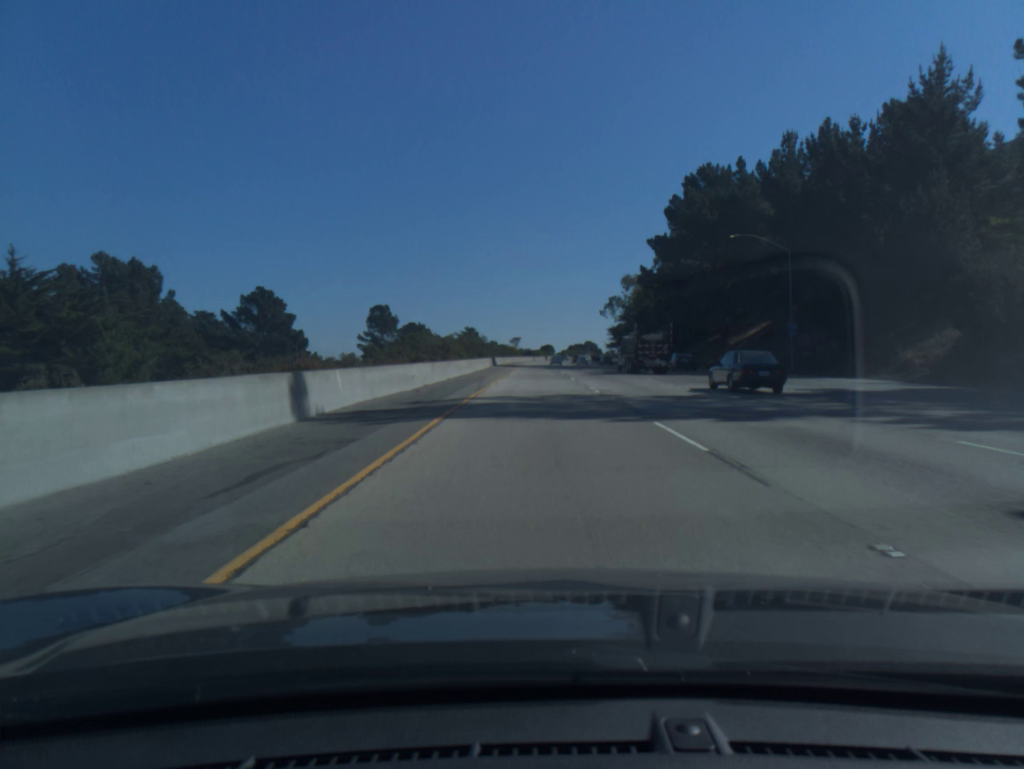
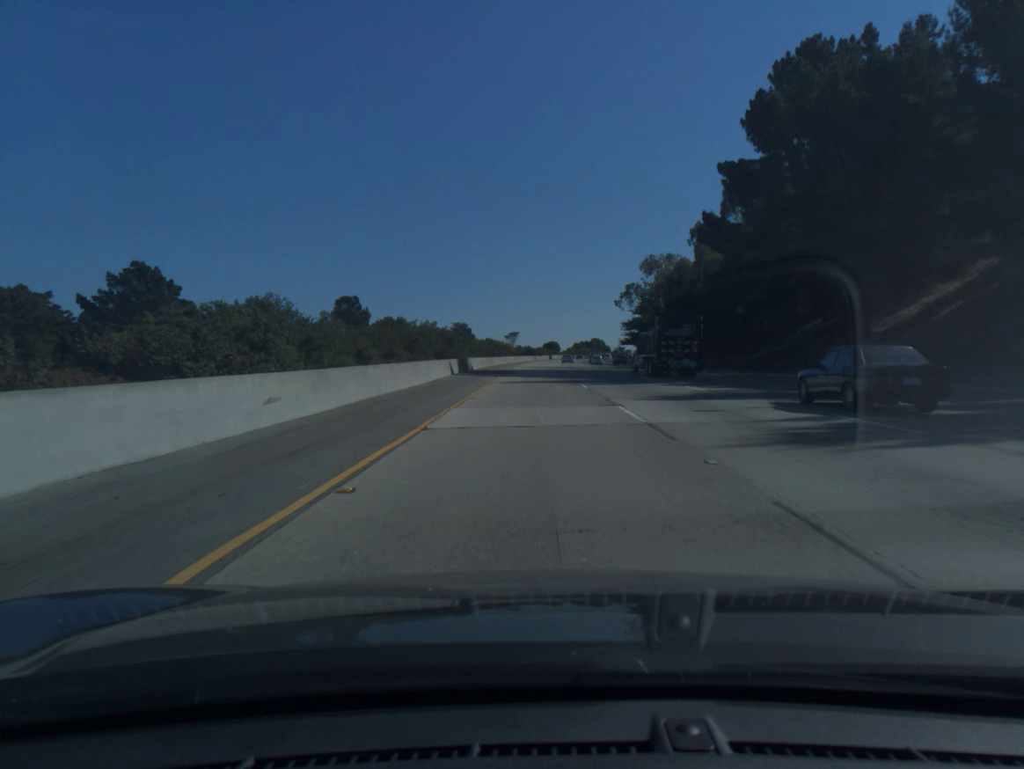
(0.0, +39.9) m; 0°
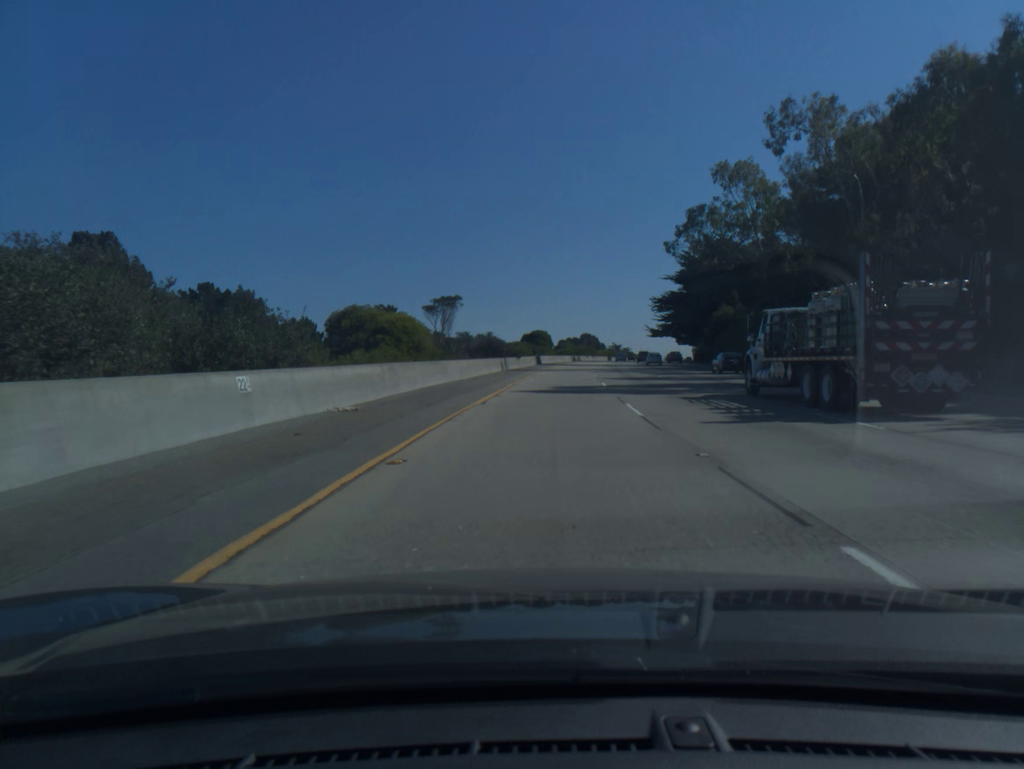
(+0.1, +100.3) m; +1°
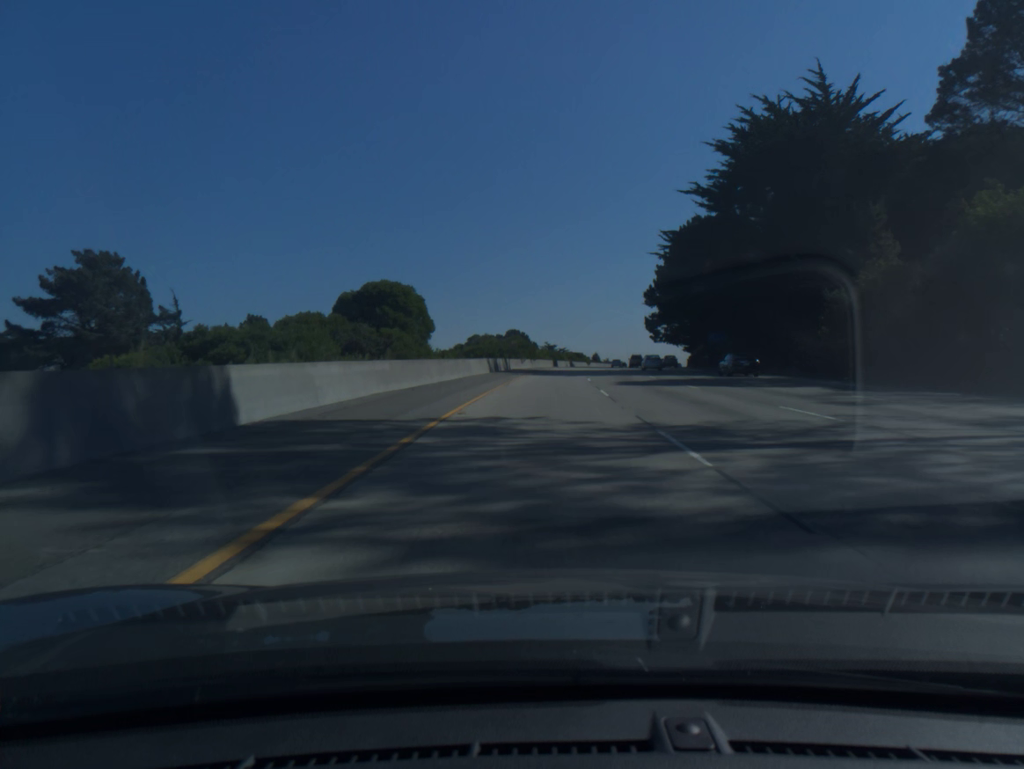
(+4.1, +80.3) m; +5°
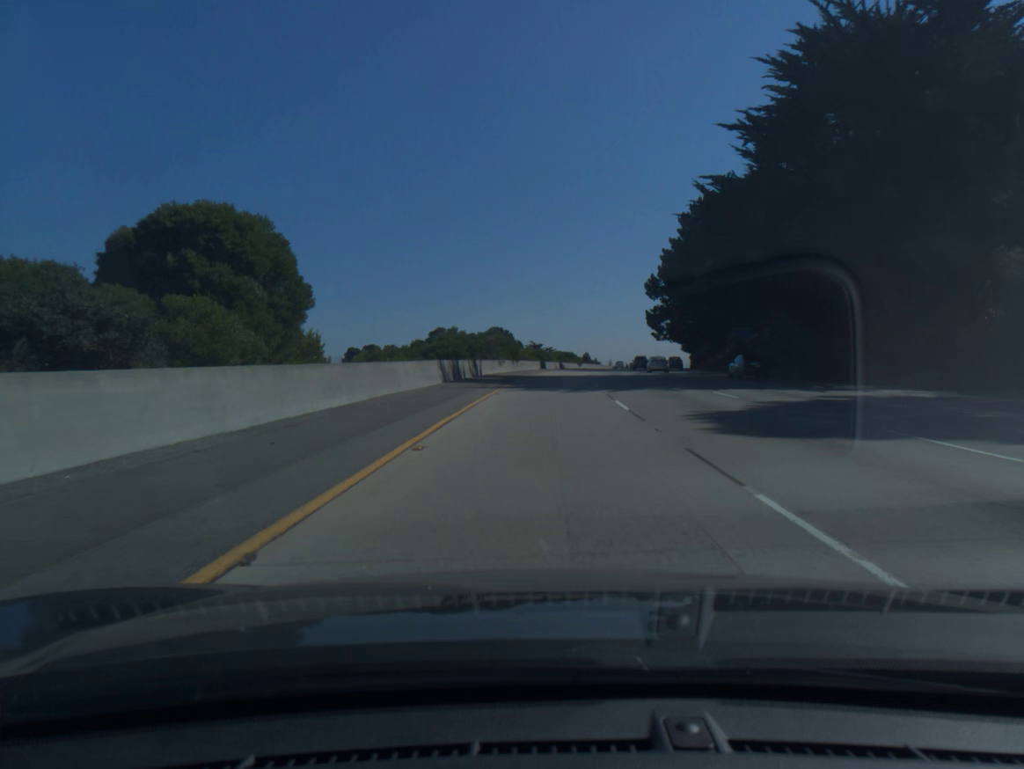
(+0.2, +20.1) m; +1°
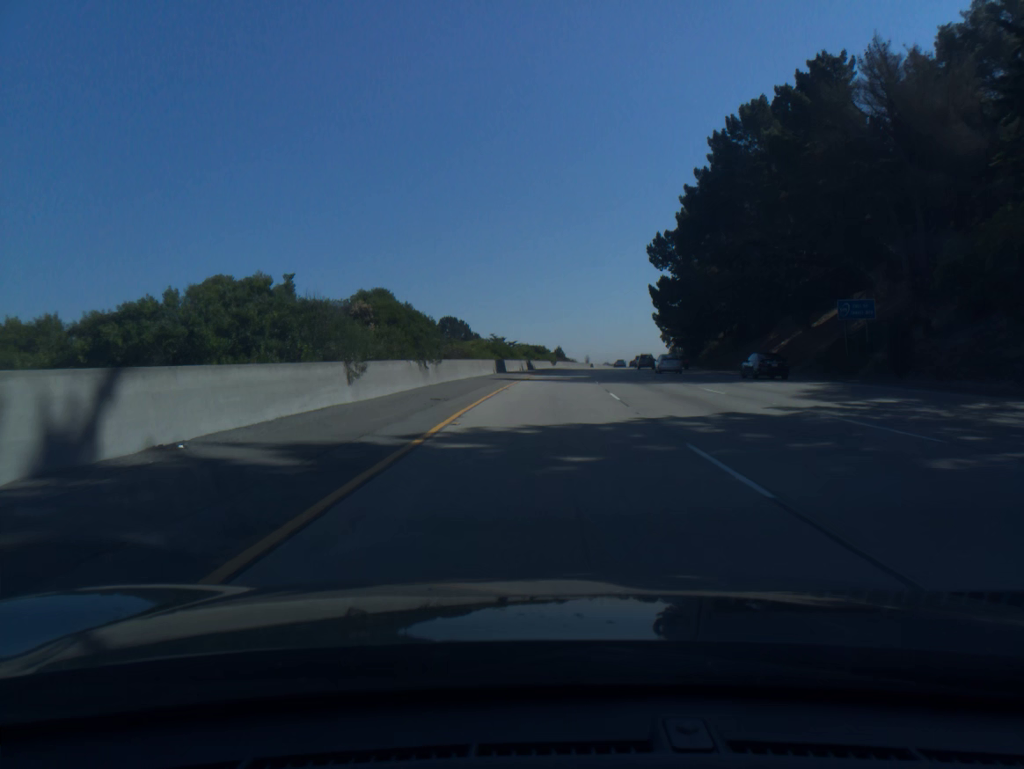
(+0.9, +40.2) m; +3°
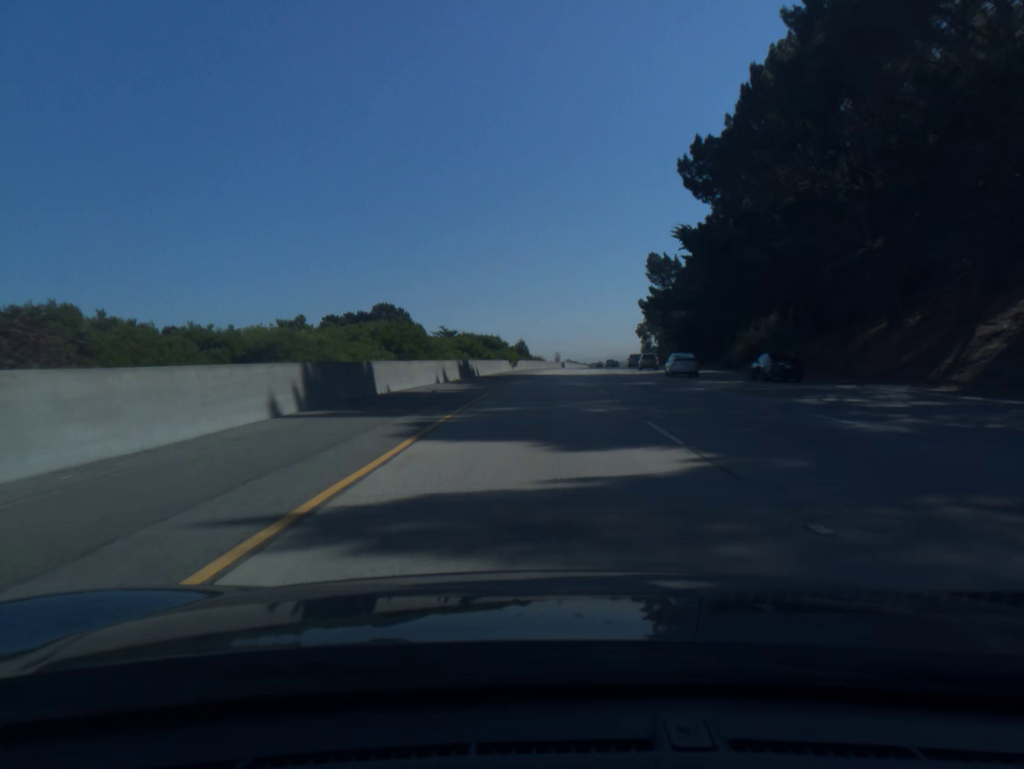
(+1.0, +40.3) m; +3°
